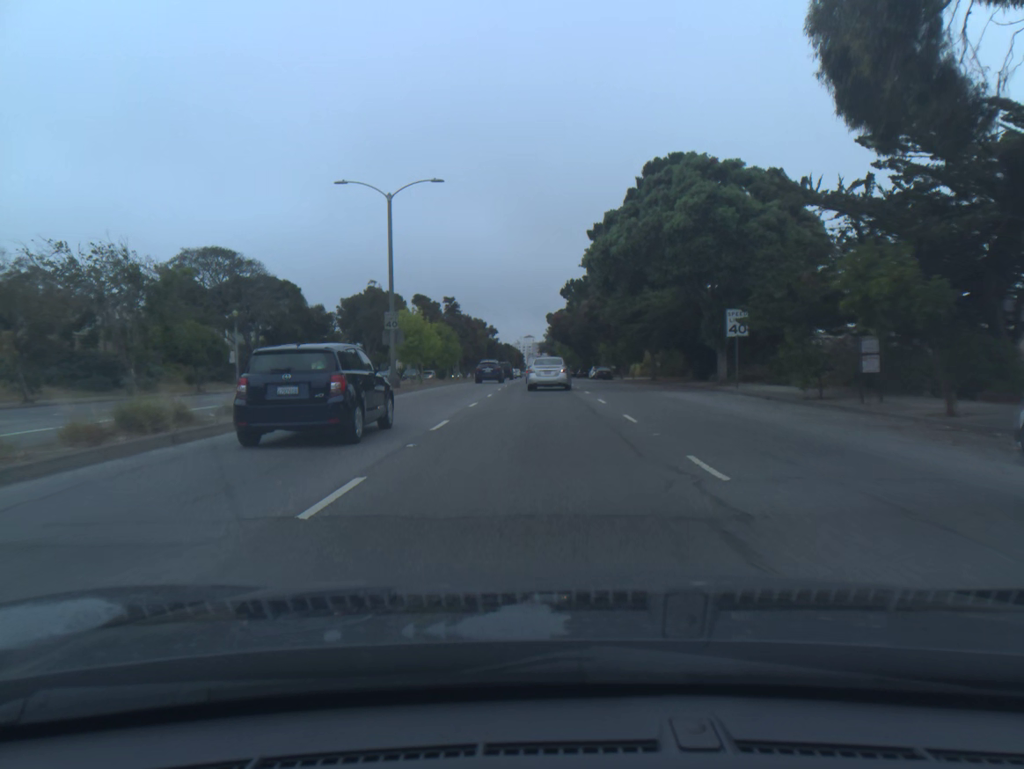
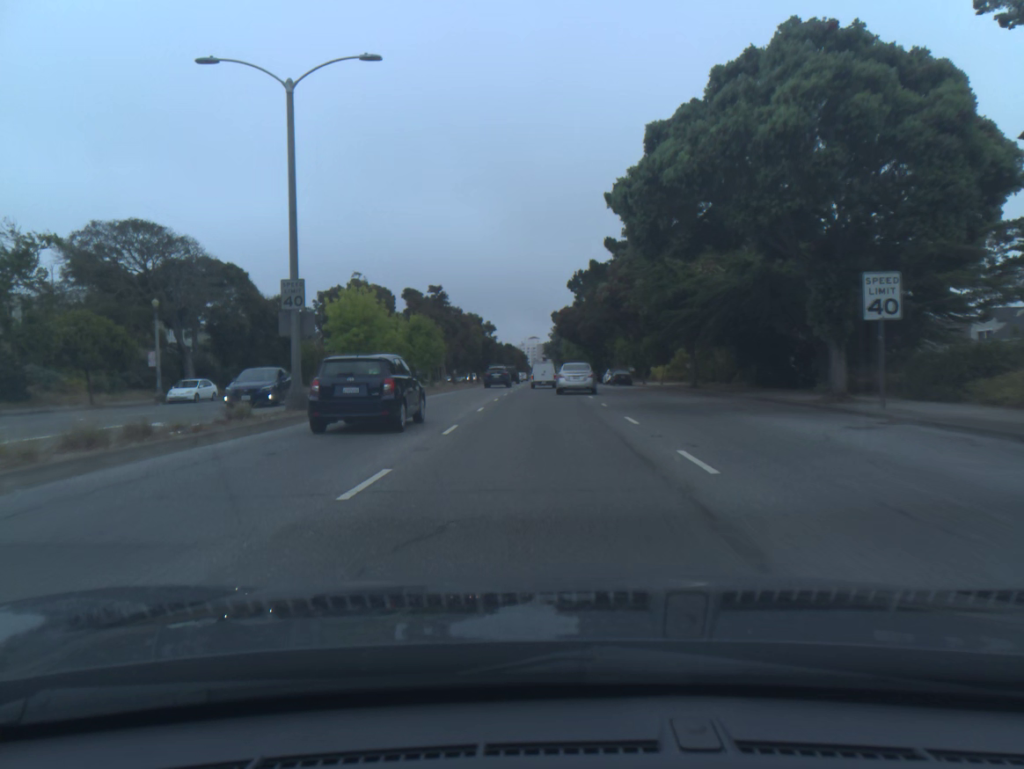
(0.0, +13.6) m; 0°
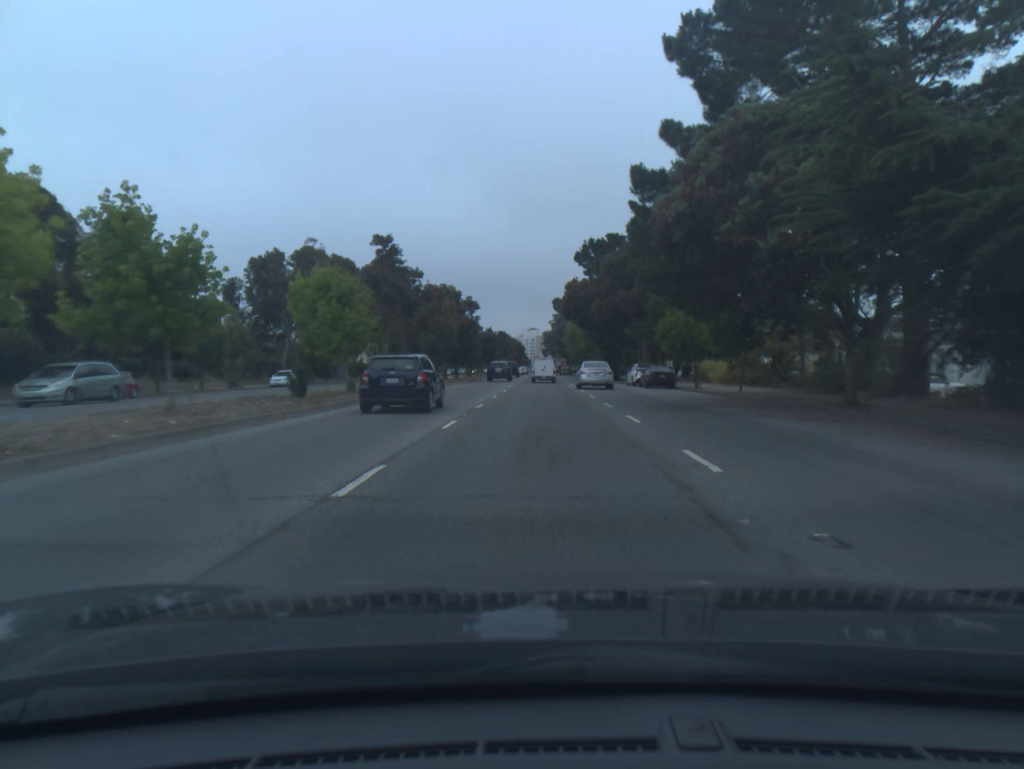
(0.0, +22.2) m; 0°
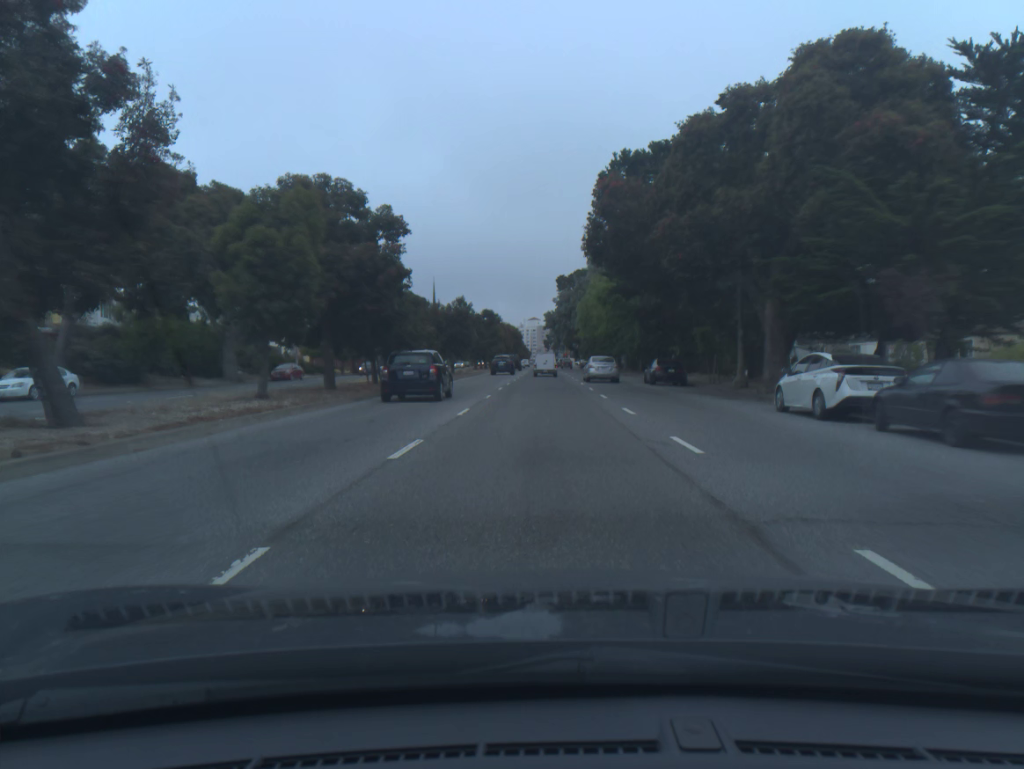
(-0.1, +33.8) m; 0°
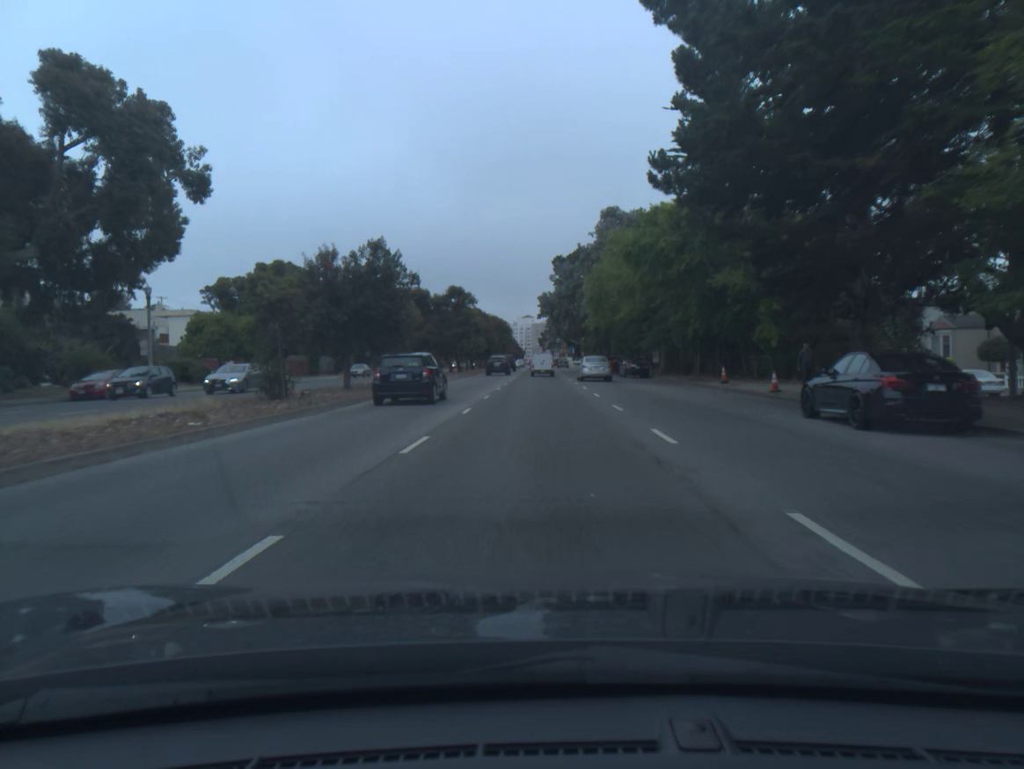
(+0.1, +27.7) m; 0°
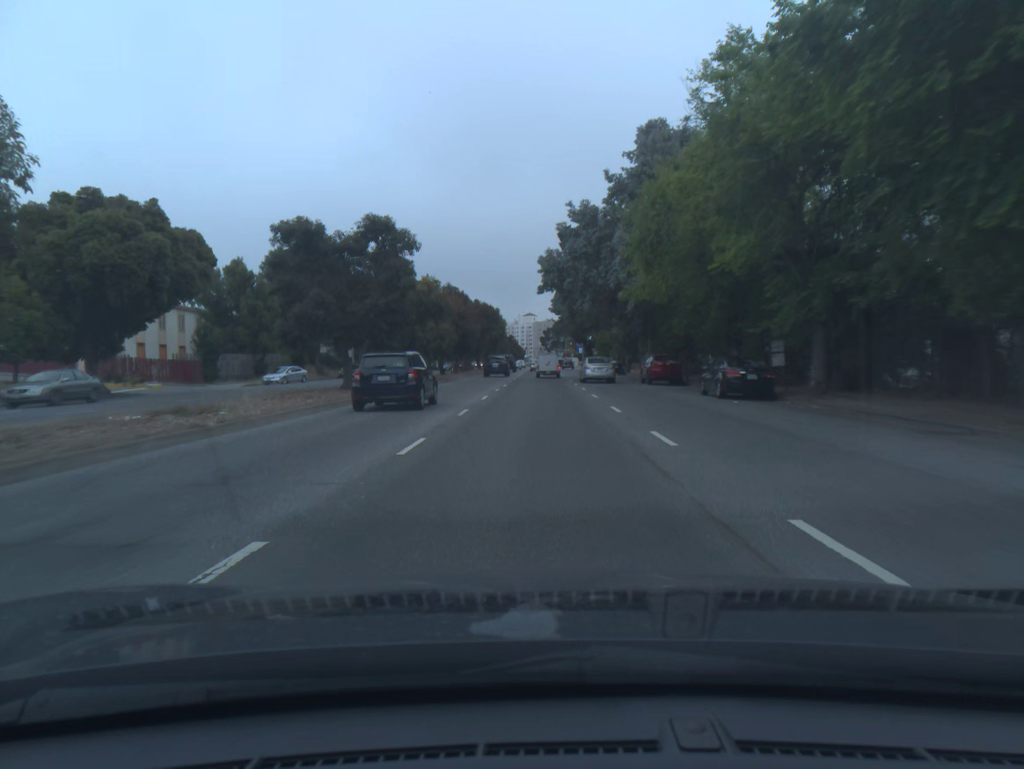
(0.0, +29.3) m; 0°
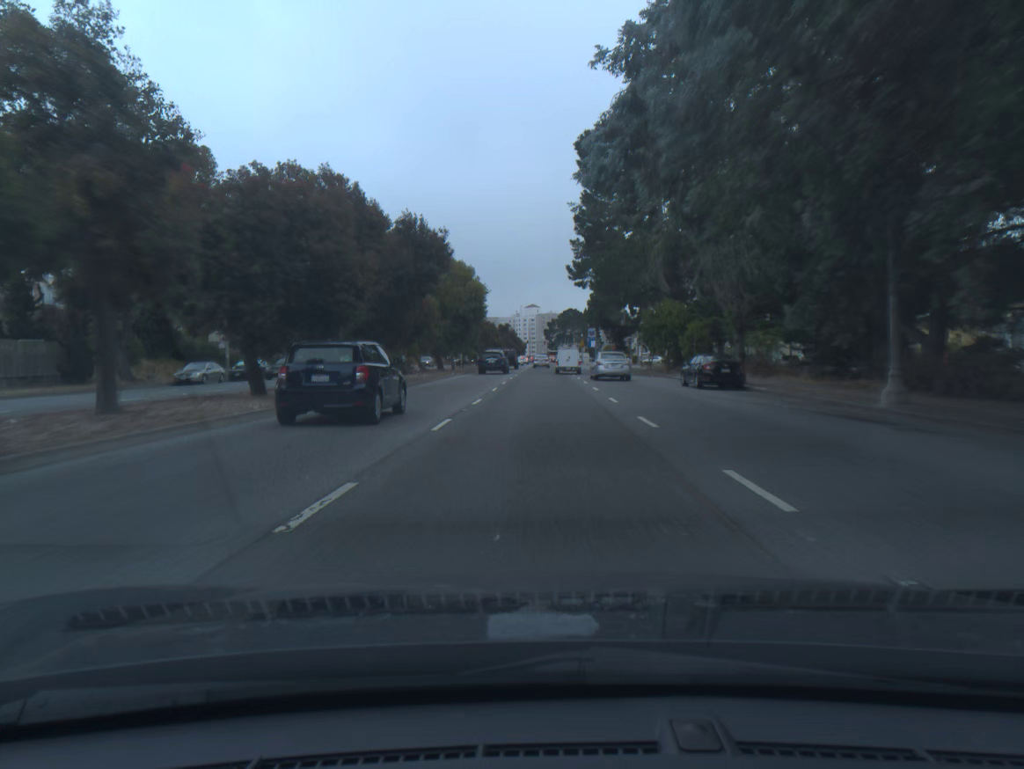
(-0.2, +40.9) m; 0°
